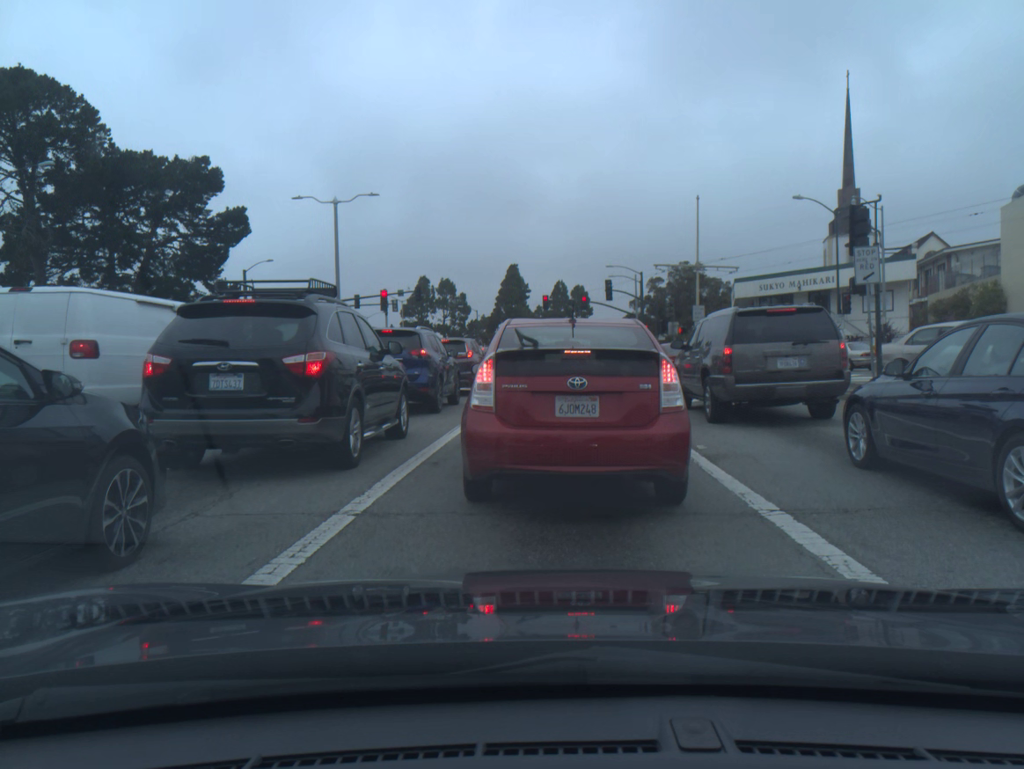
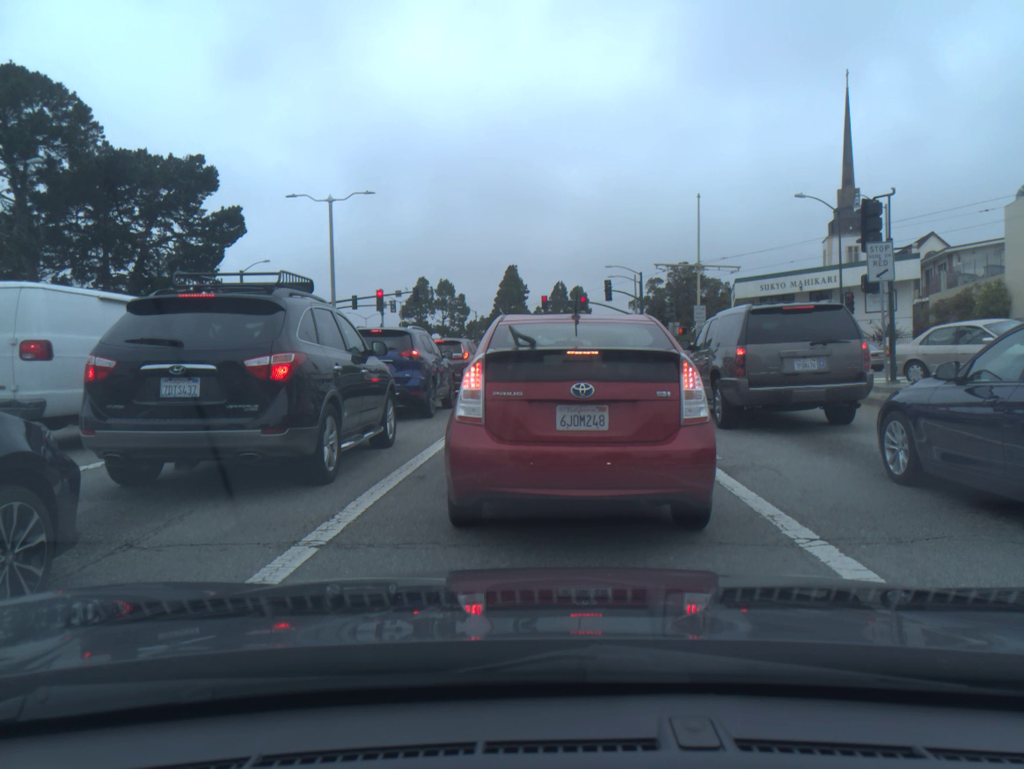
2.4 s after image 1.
(0.0, +0.9) m; 0°
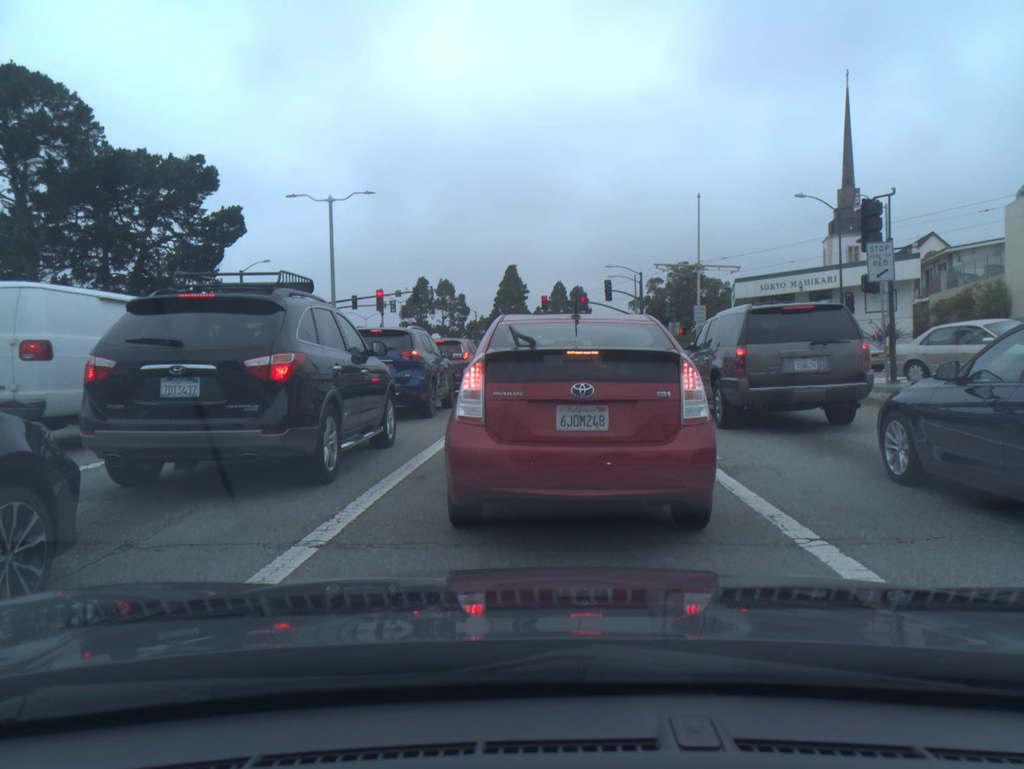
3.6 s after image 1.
(0.0, 0.0) m; 0°
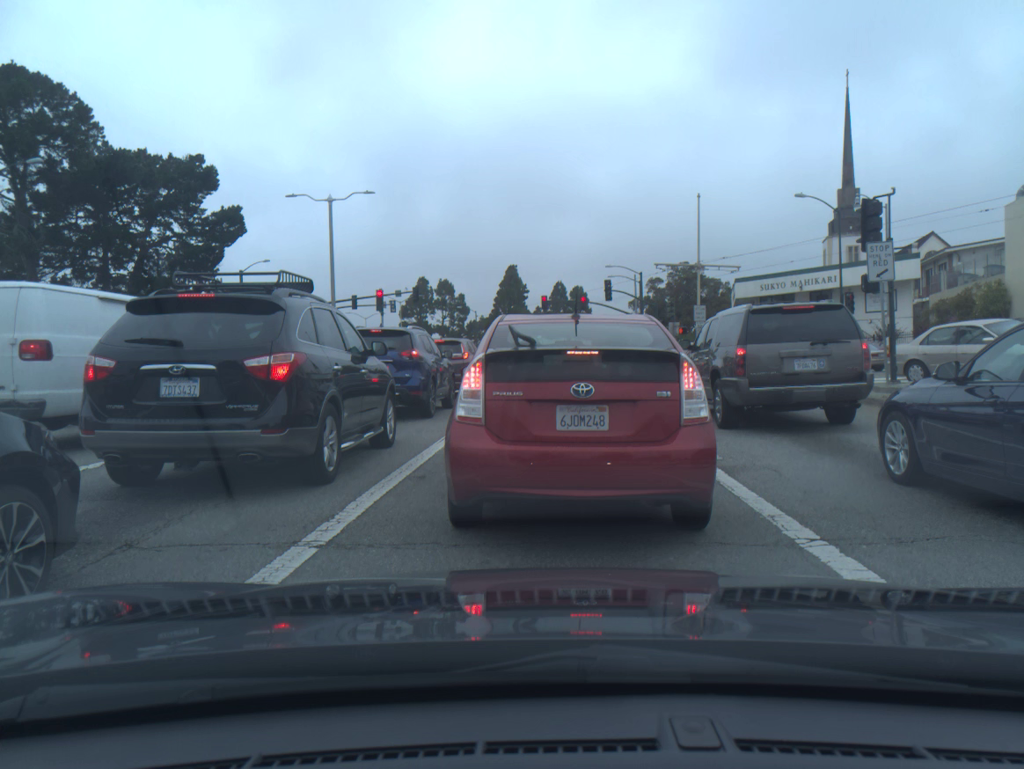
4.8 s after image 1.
(0.0, 0.0) m; 0°
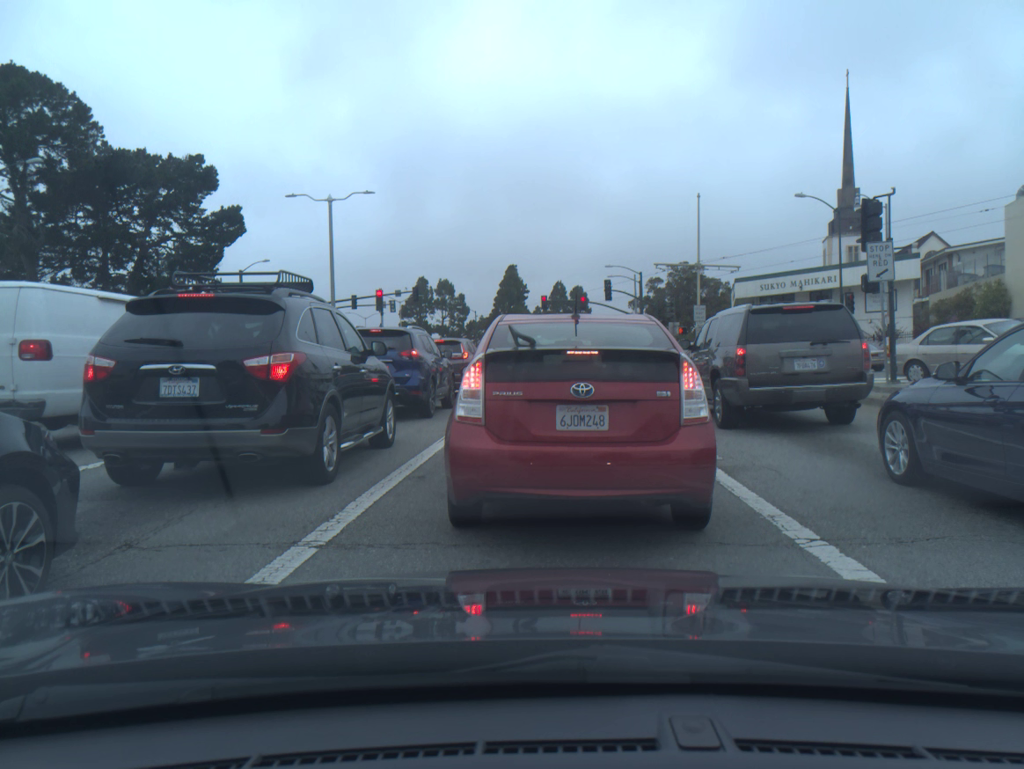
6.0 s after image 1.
(0.0, 0.0) m; 0°
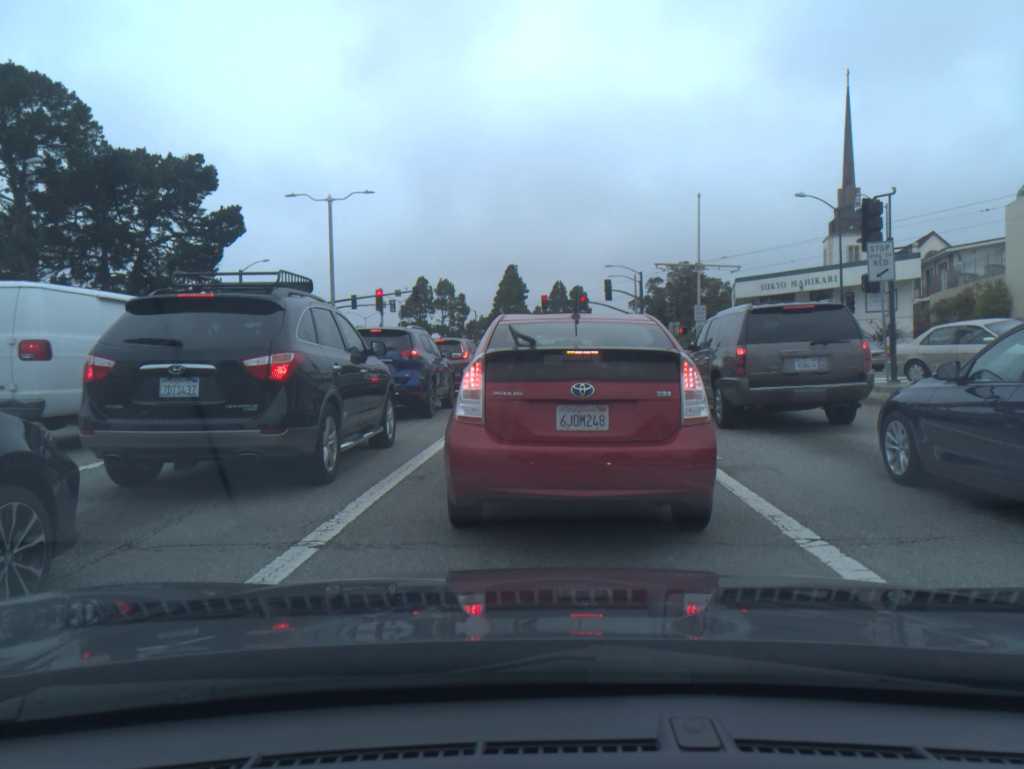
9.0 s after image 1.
(0.0, 0.0) m; 0°
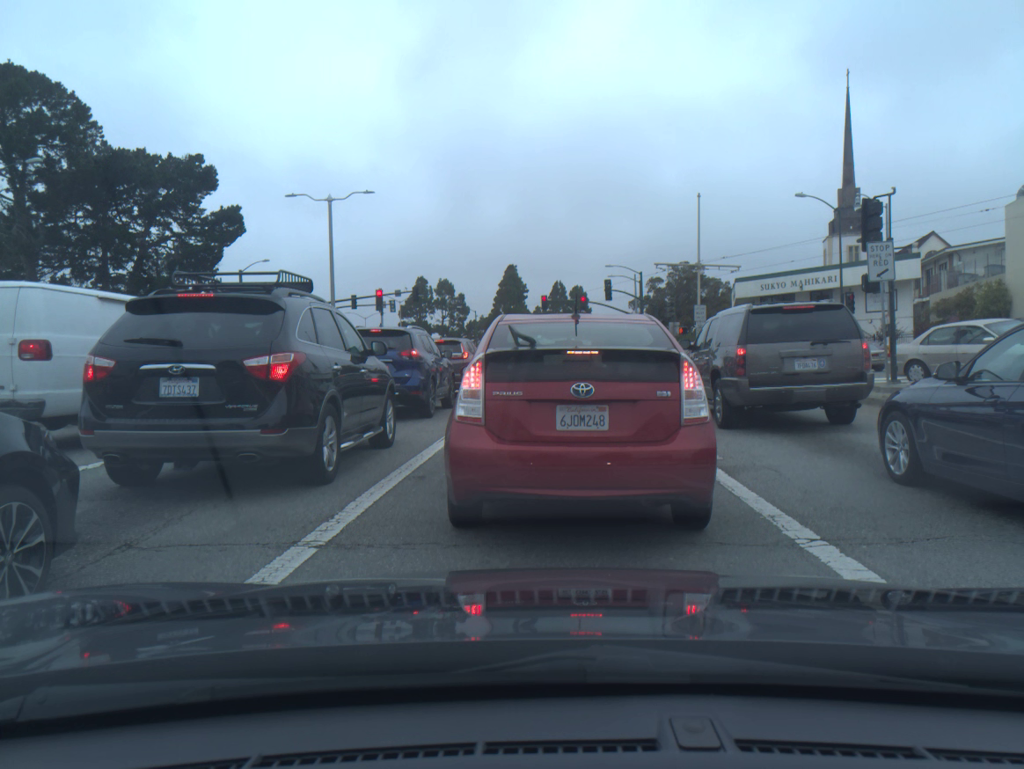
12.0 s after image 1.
(0.0, 0.0) m; 0°
